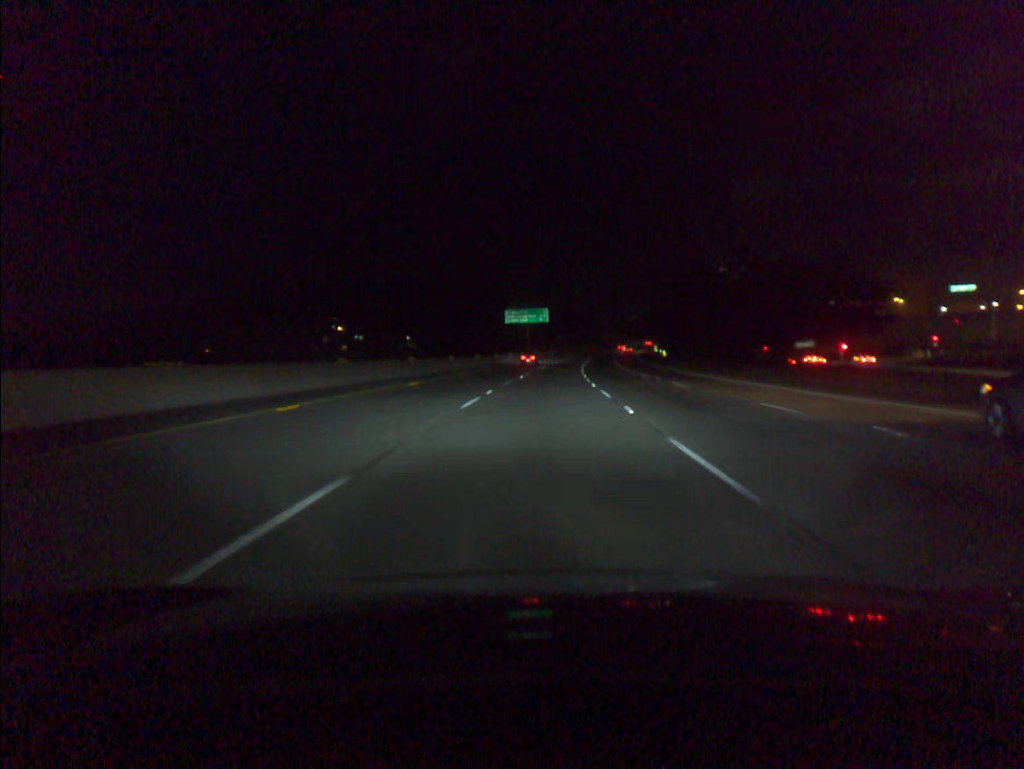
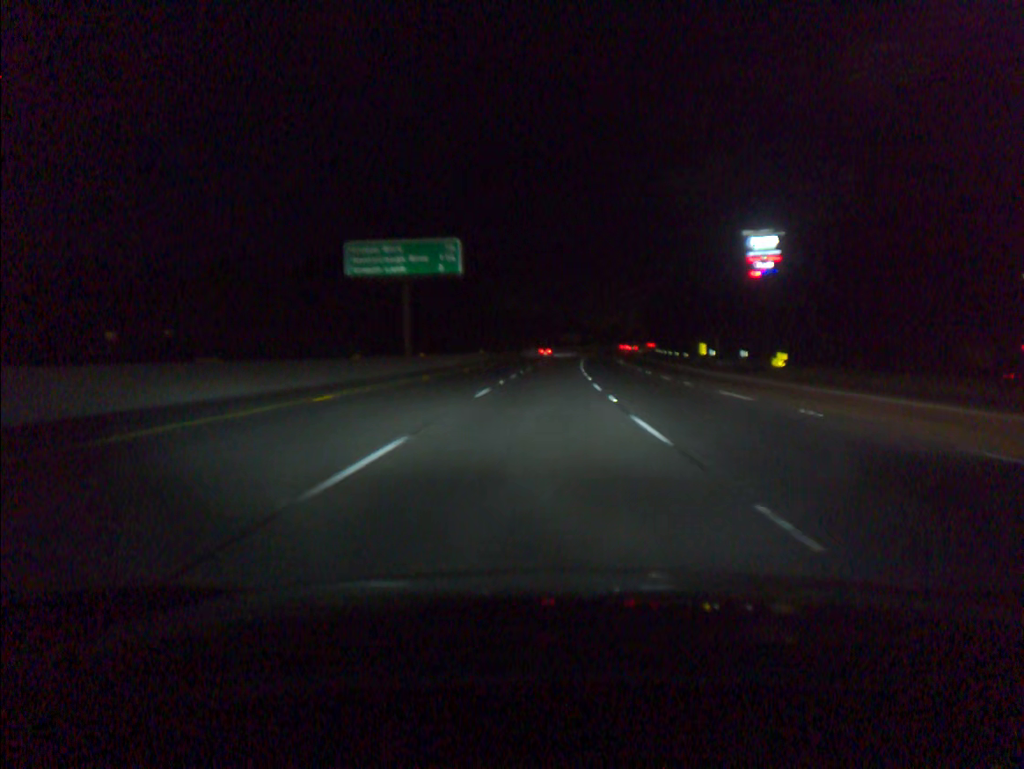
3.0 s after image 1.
(+3.2, +84.3) m; +4°
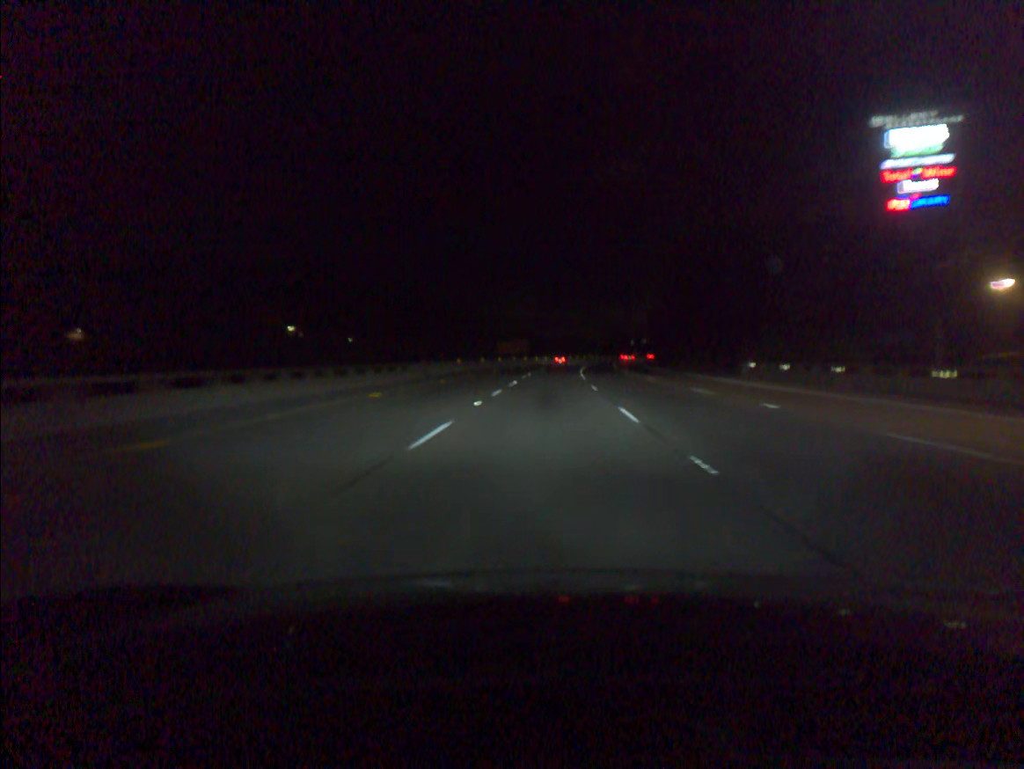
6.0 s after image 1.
(+2.9, +83.9) m; +4°
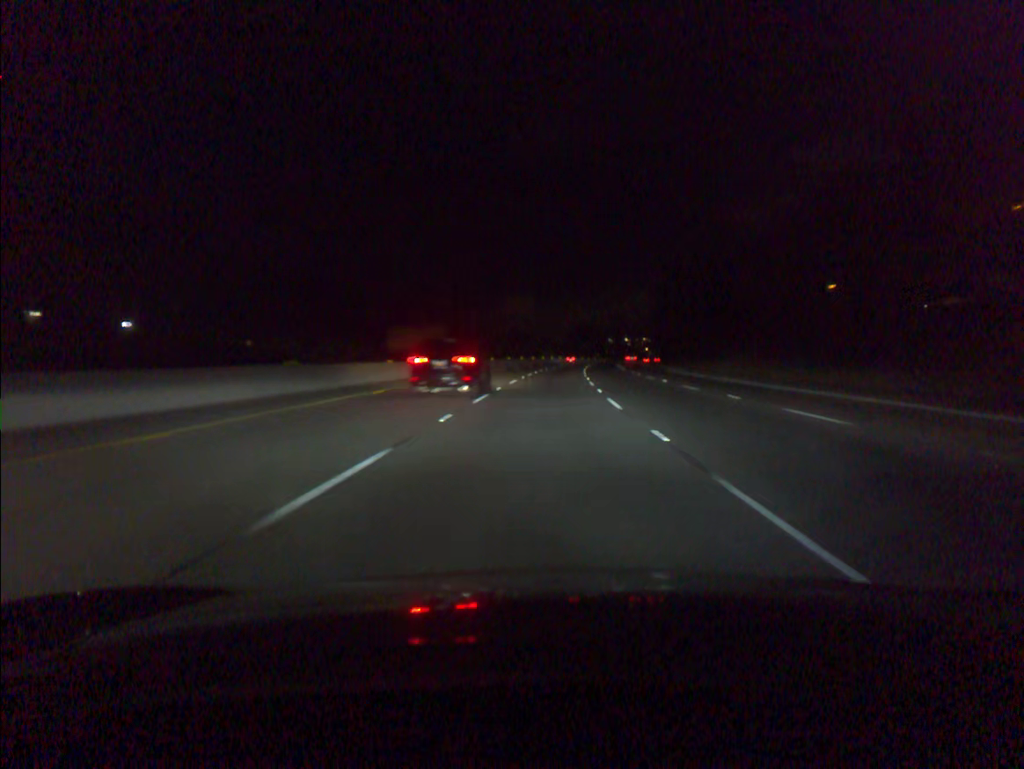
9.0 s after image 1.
(+2.7, +84.0) m; +4°
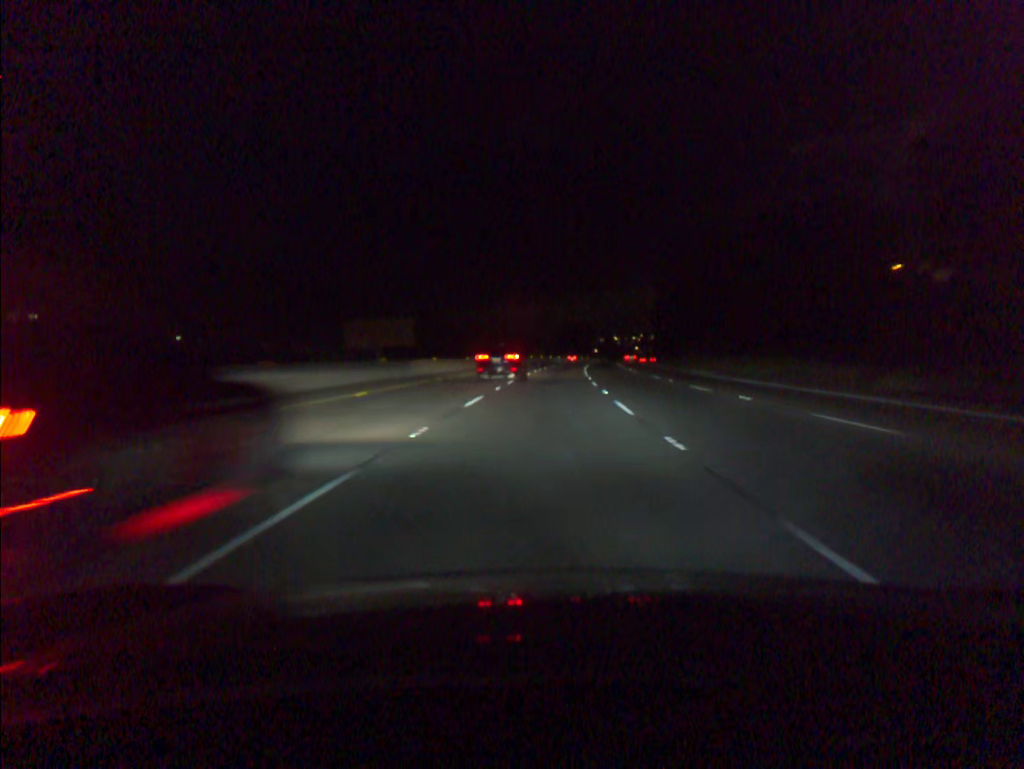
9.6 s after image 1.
(+0.1, +16.9) m; +1°
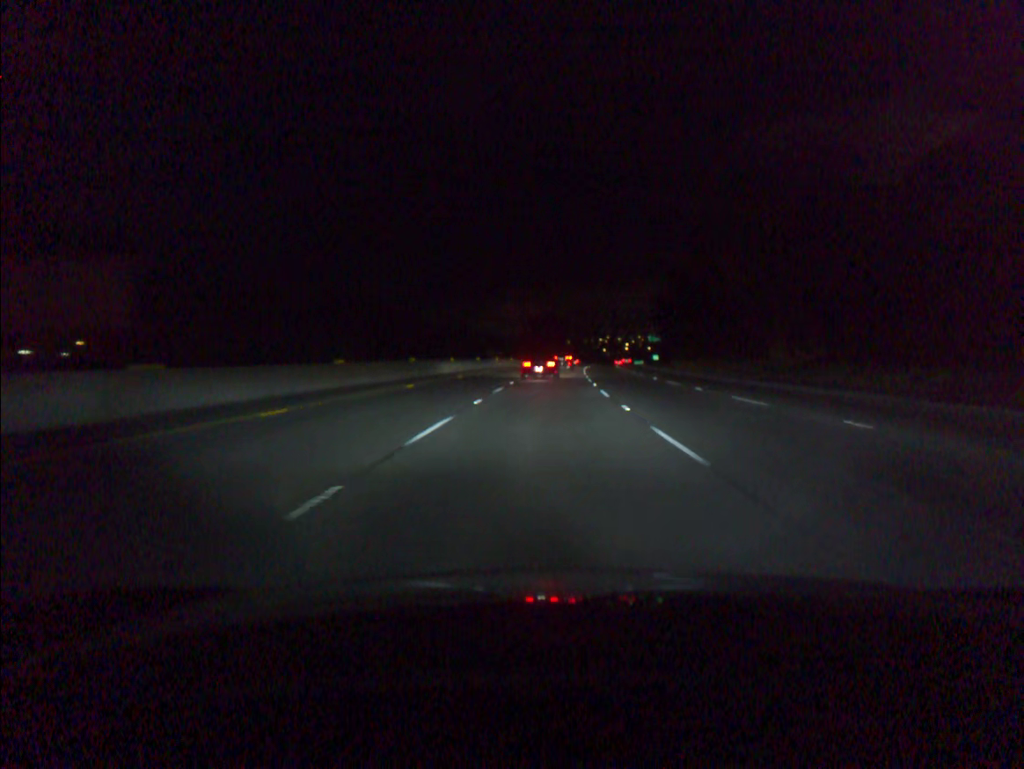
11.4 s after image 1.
(+1.1, +50.7) m; +3°
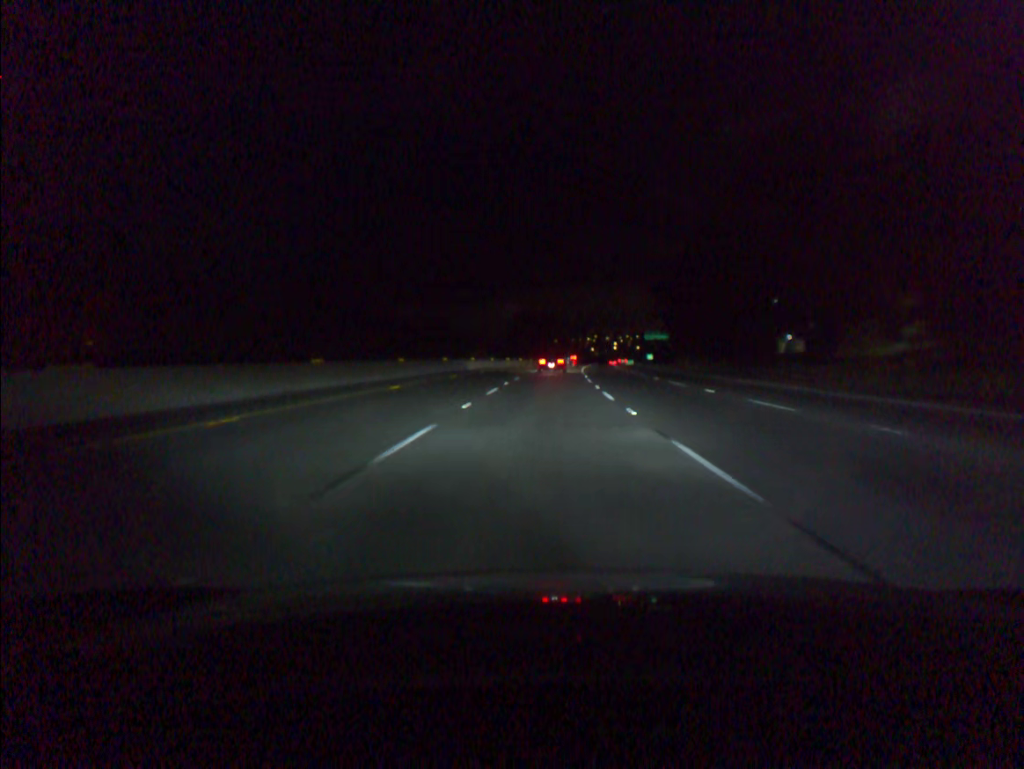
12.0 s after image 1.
(+0.1, +16.9) m; +1°
